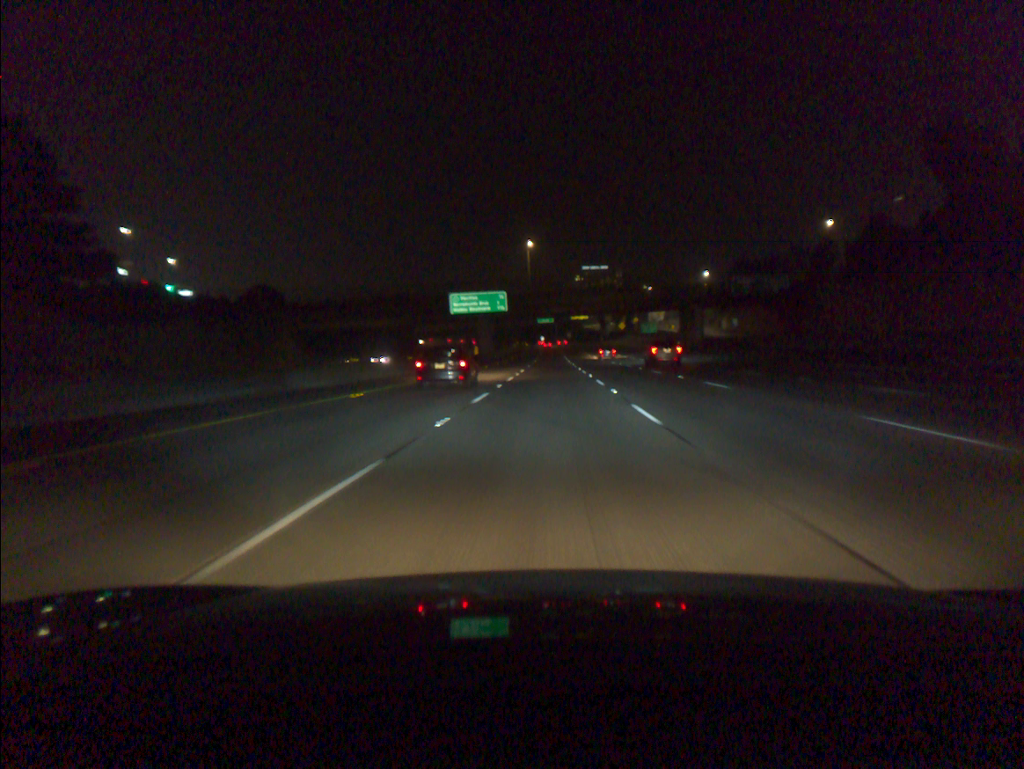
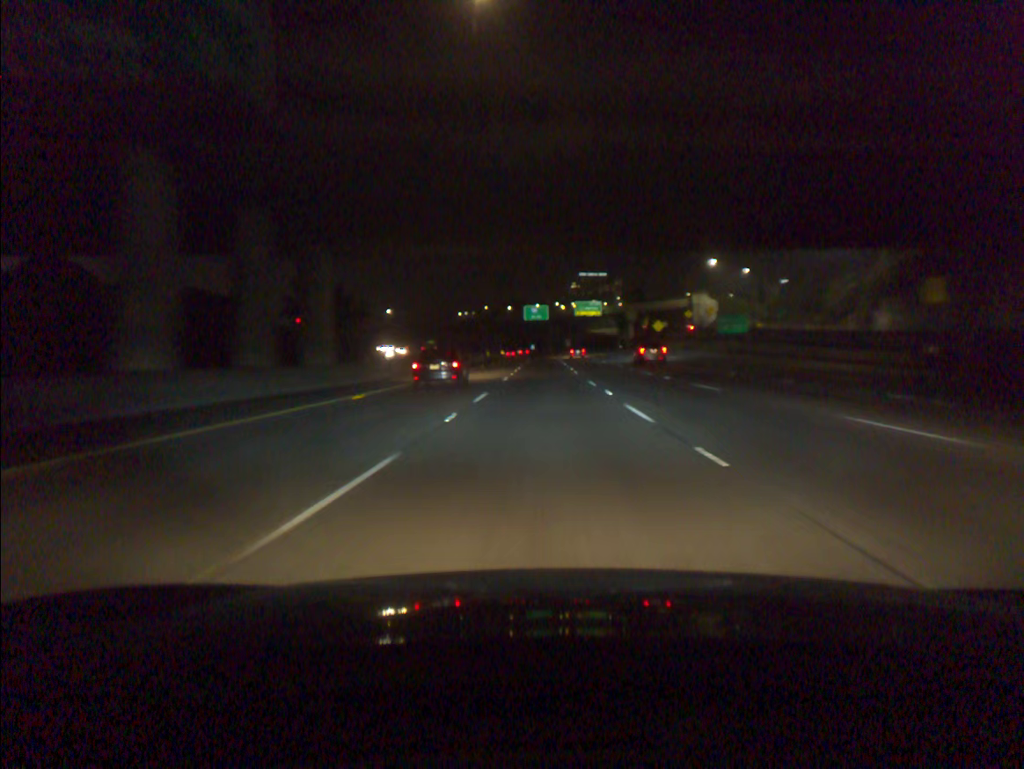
(+1.5, +86.8) m; +1°
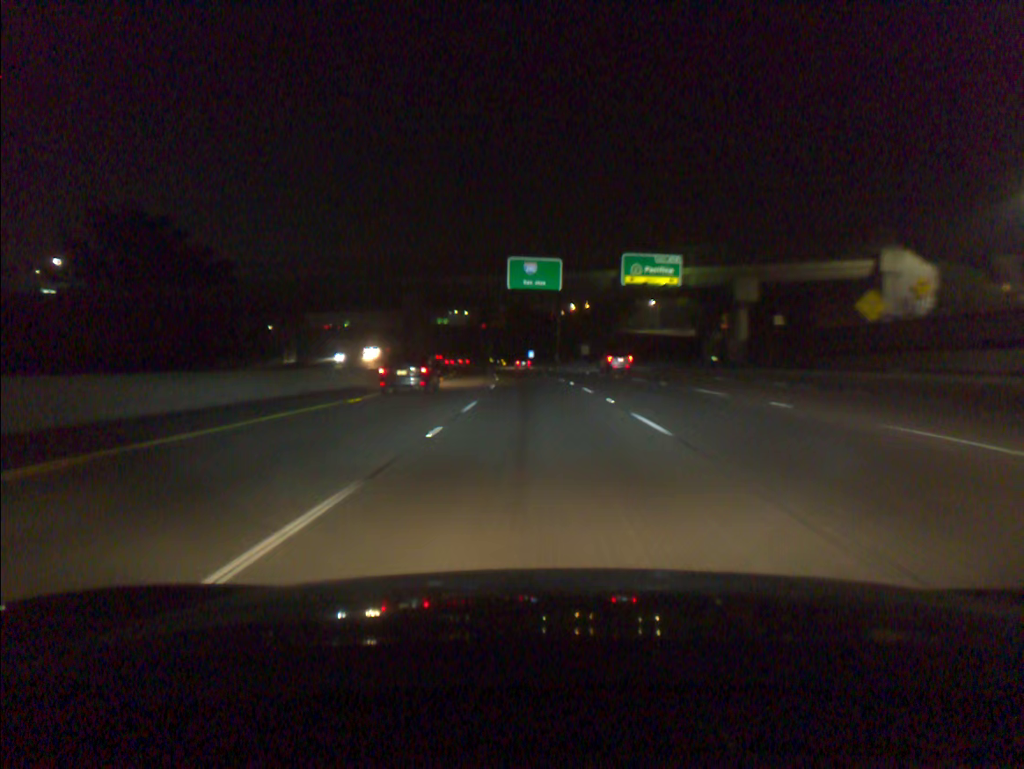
(+0.2, +89.6) m; 0°
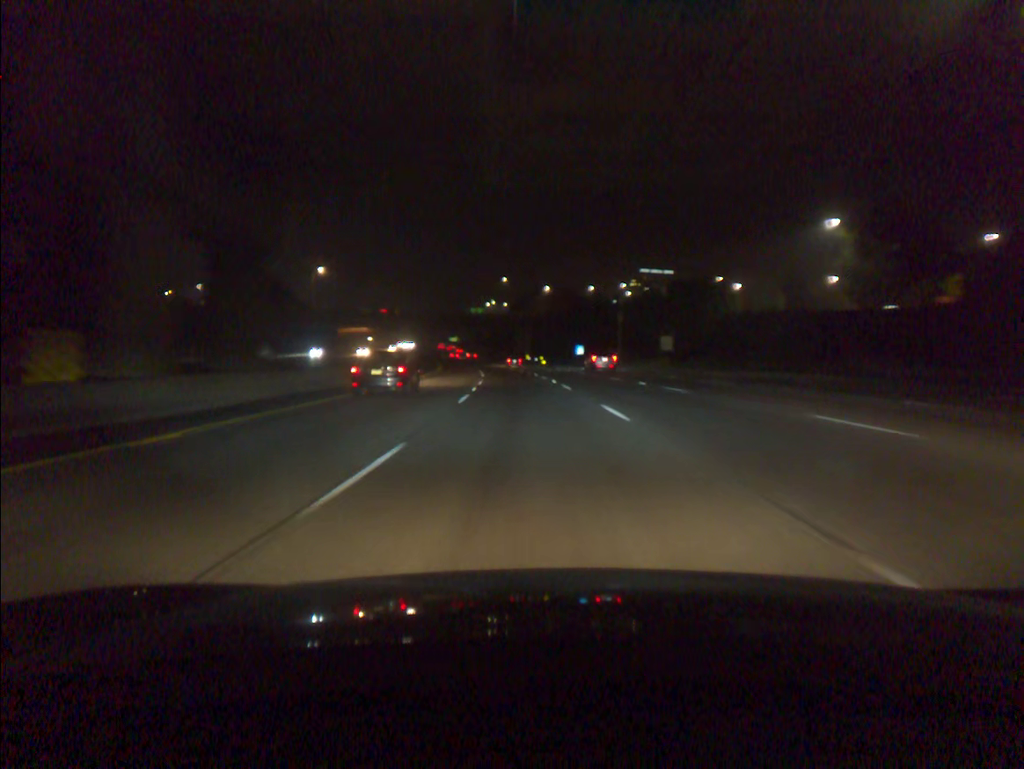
(-1.4, +55.4) m; -3°
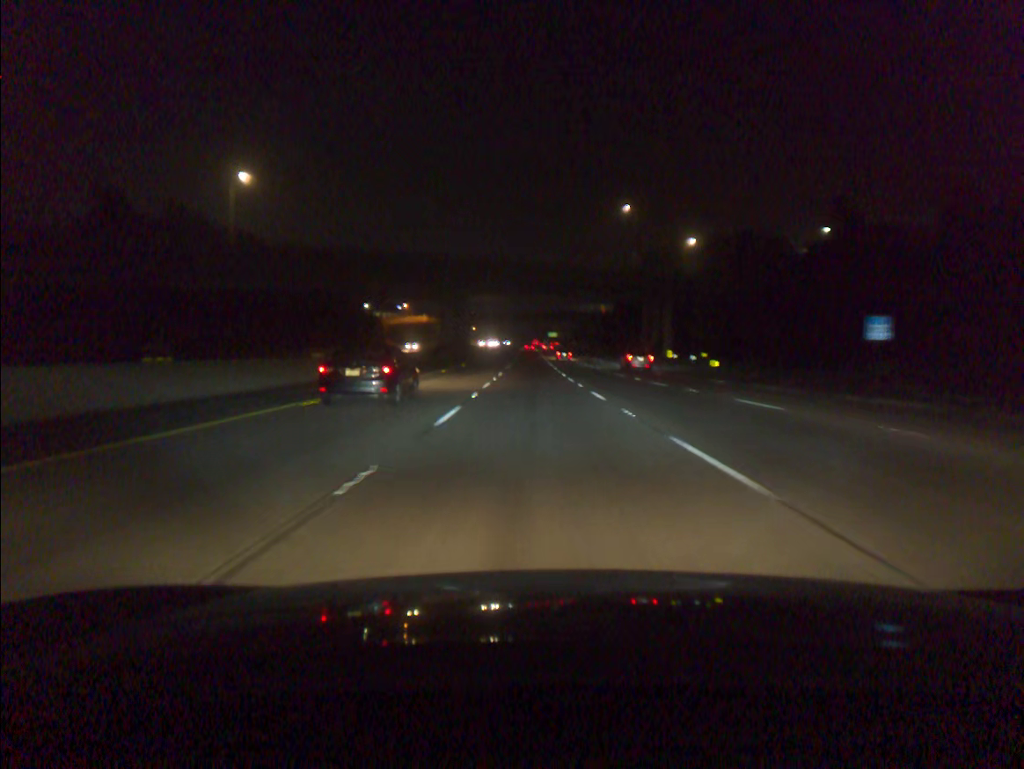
(-6.6, +94.8) m; -8°
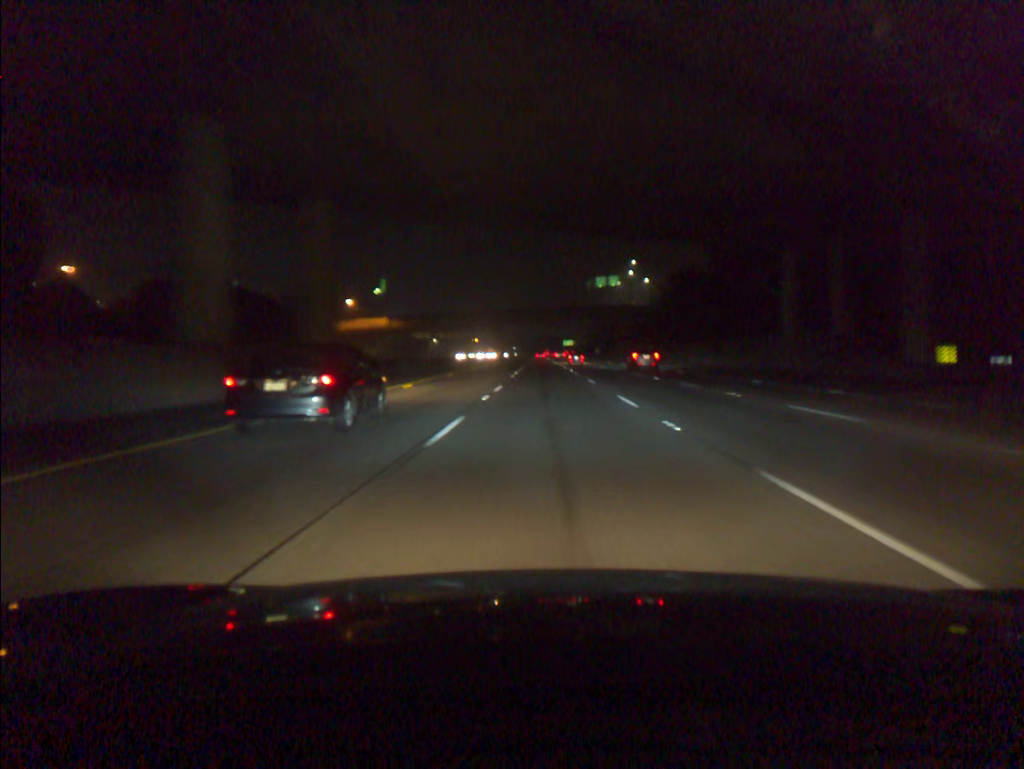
(-1.2, +76.3) m; -1°
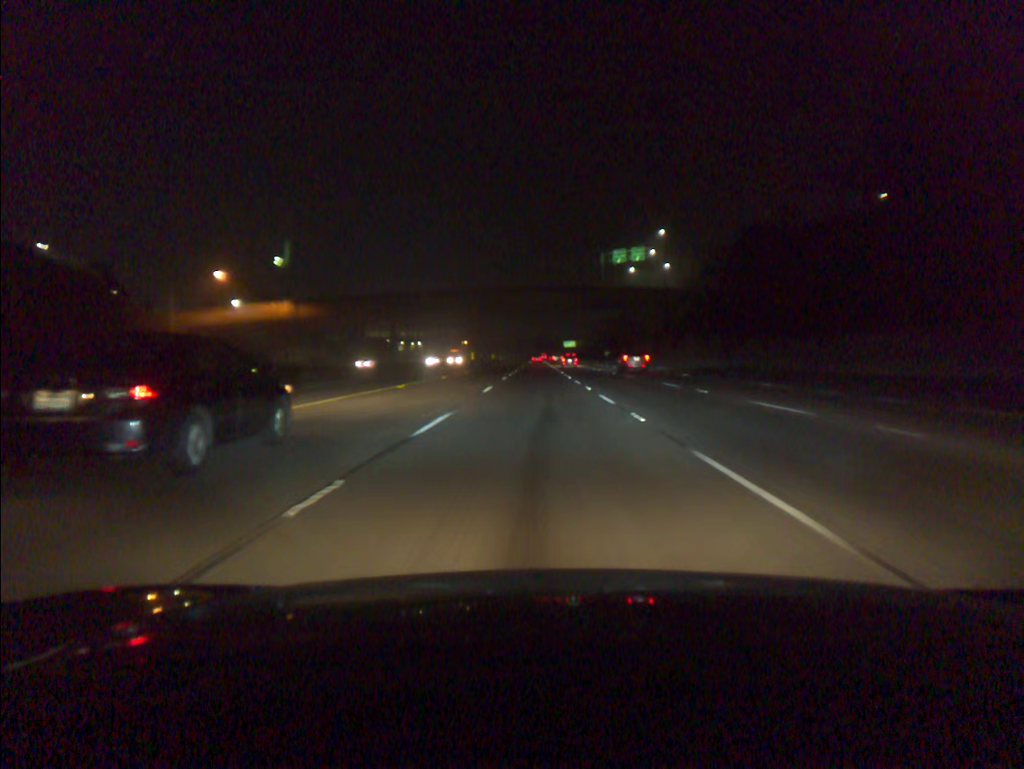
(+0.3, +56.8) m; 0°
